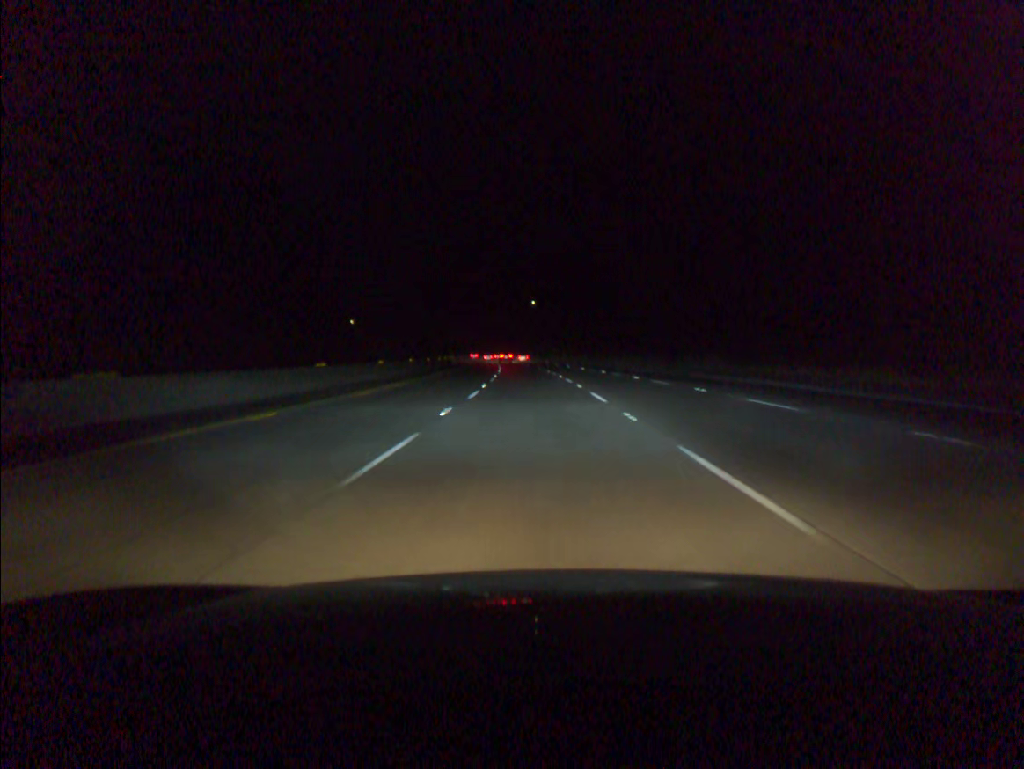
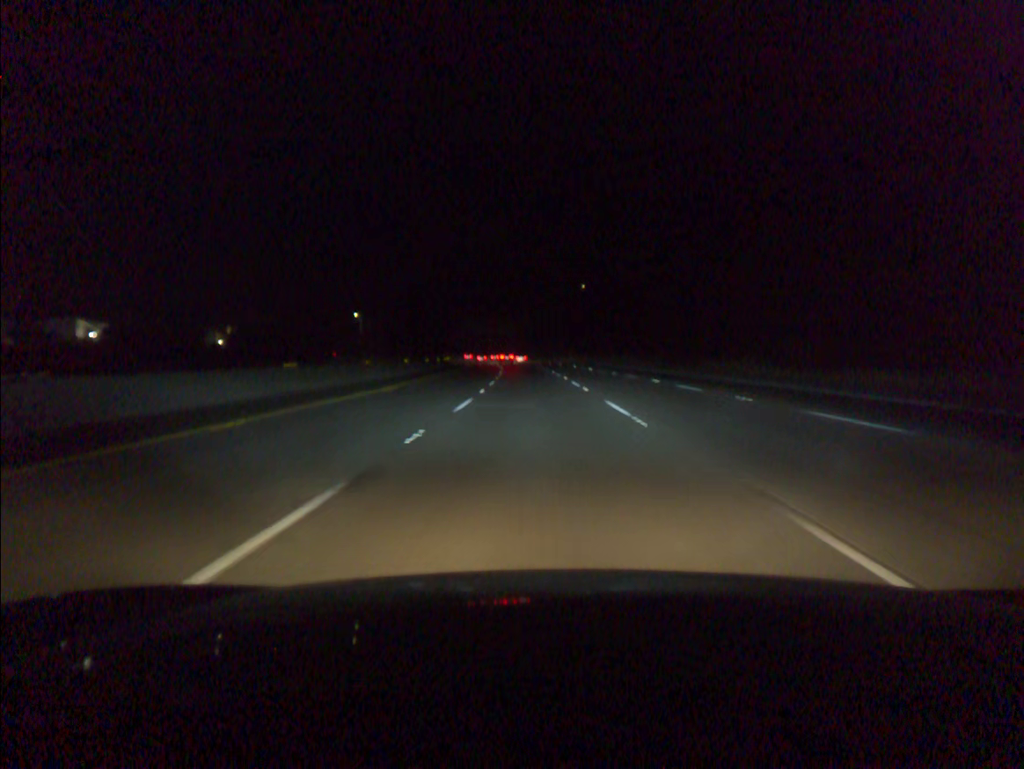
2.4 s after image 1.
(-2.3, +77.6) m; -3°
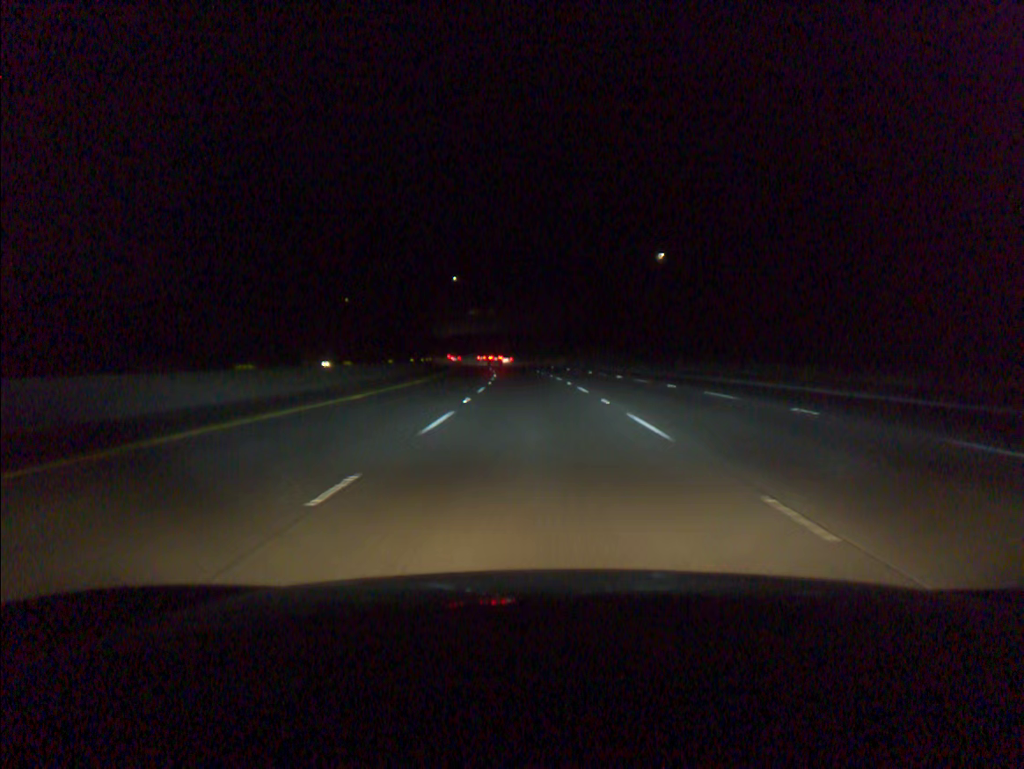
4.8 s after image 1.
(-2.2, +77.5) m; -3°
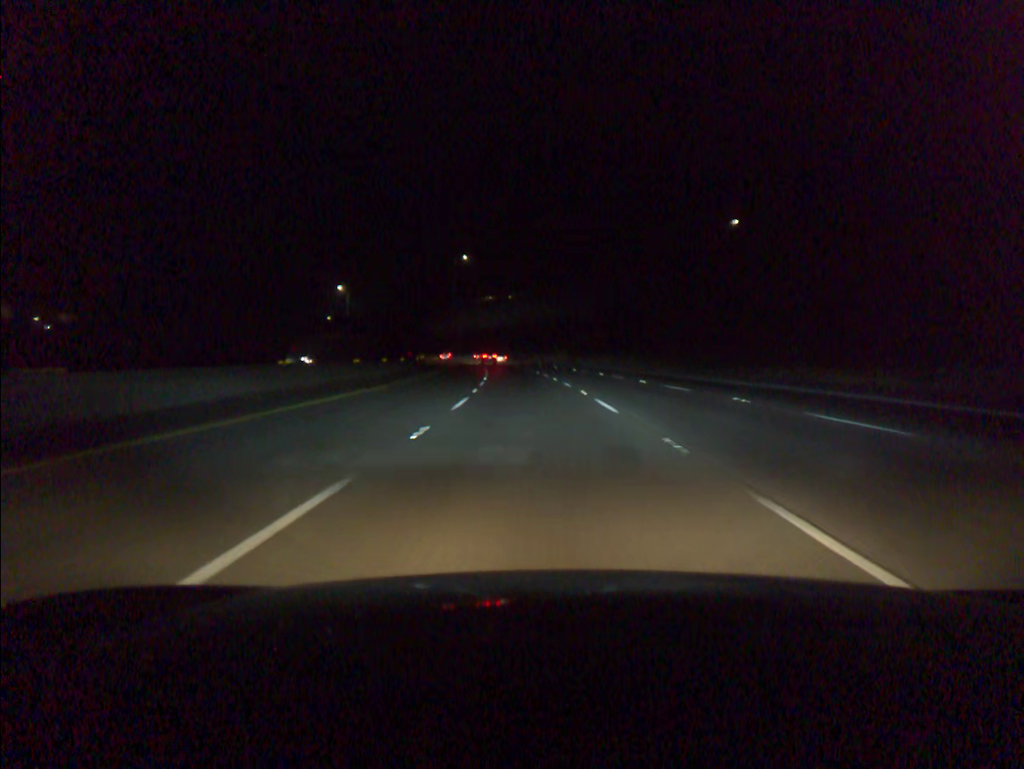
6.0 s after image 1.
(-0.7, +38.8) m; -2°
